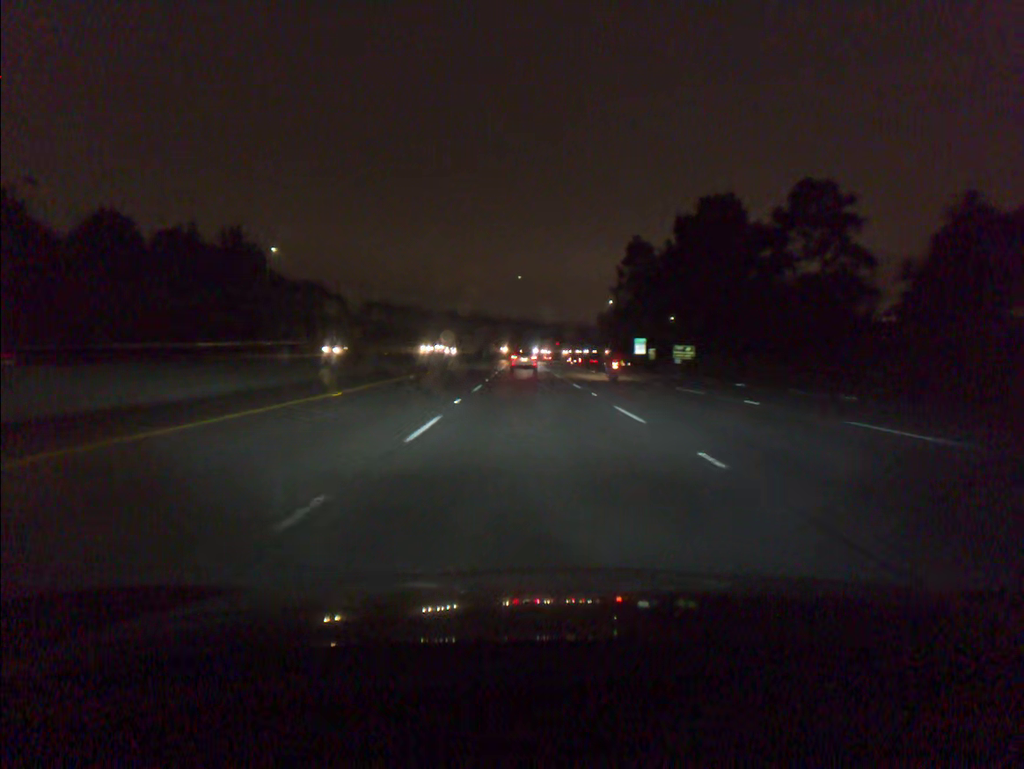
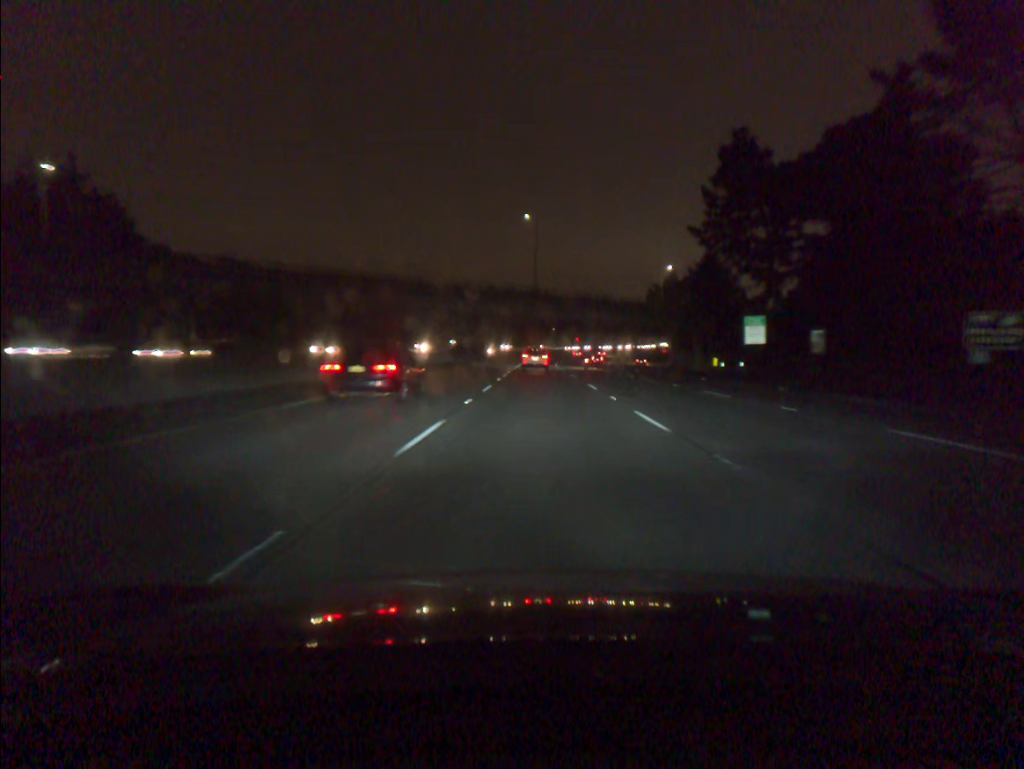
(-1.4, +74.2) m; -1°
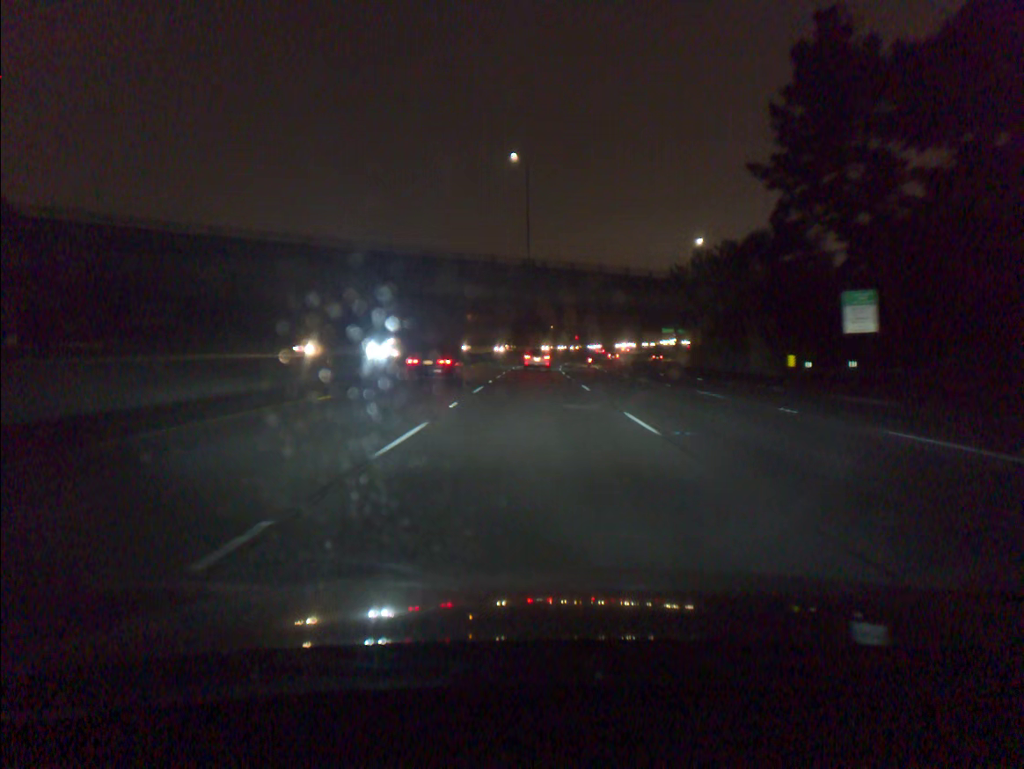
(+0.1, +29.7) m; 0°
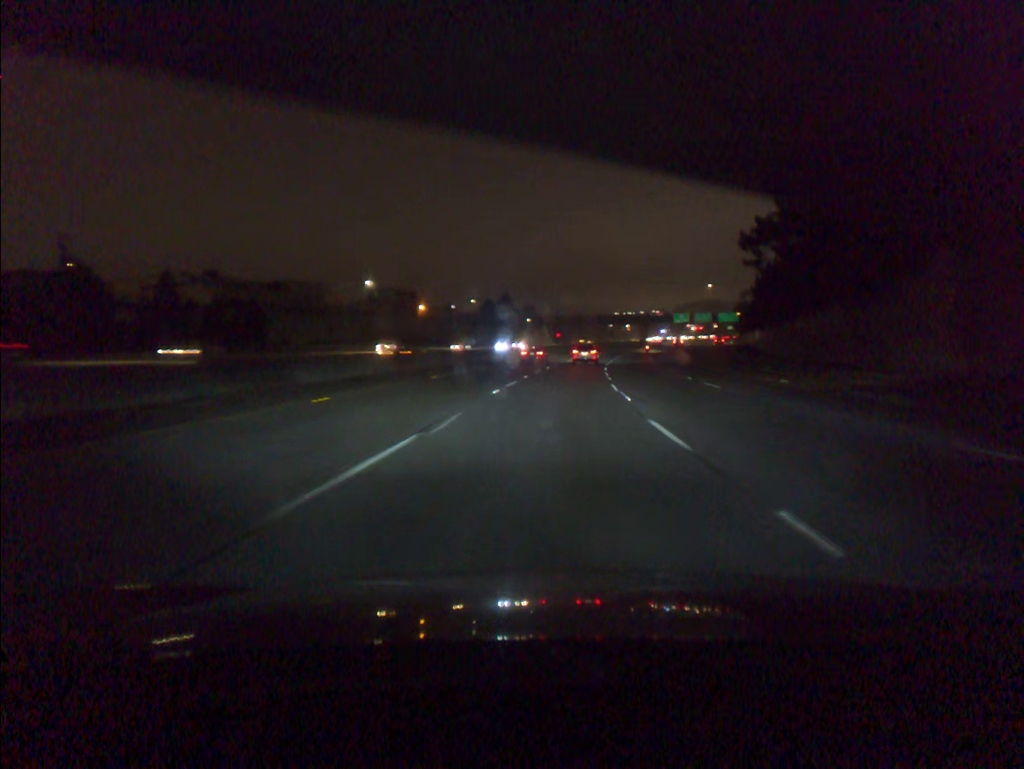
(+0.2, +74.8) m; +2°
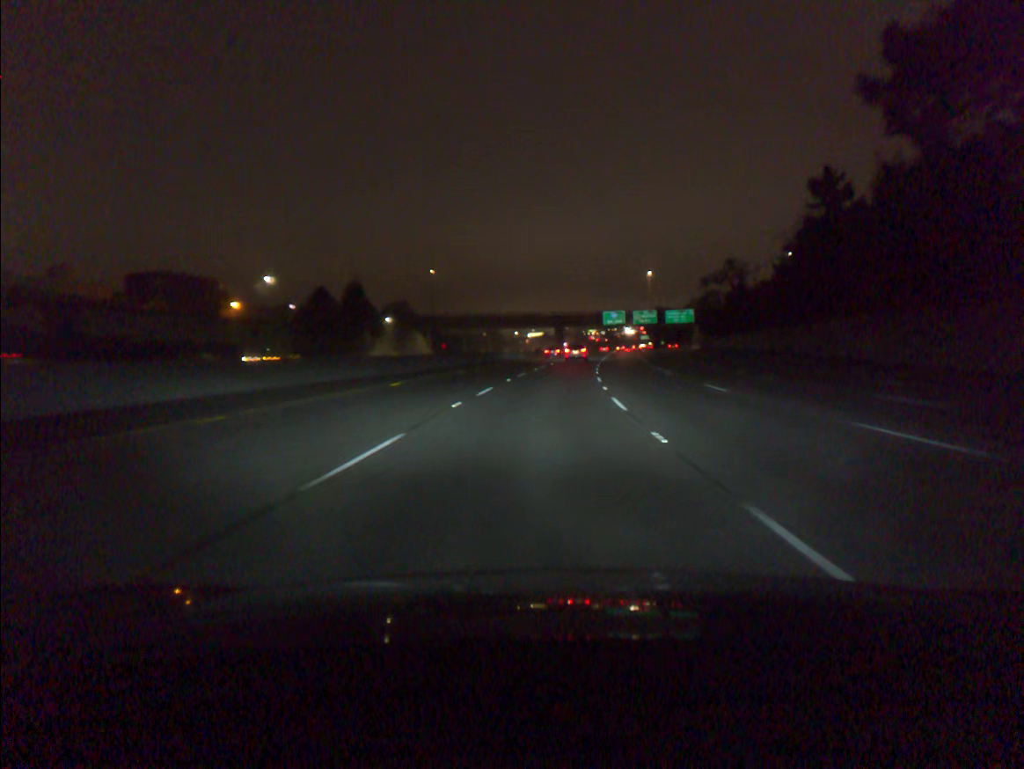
(+5.5, +76.7) m; +8°
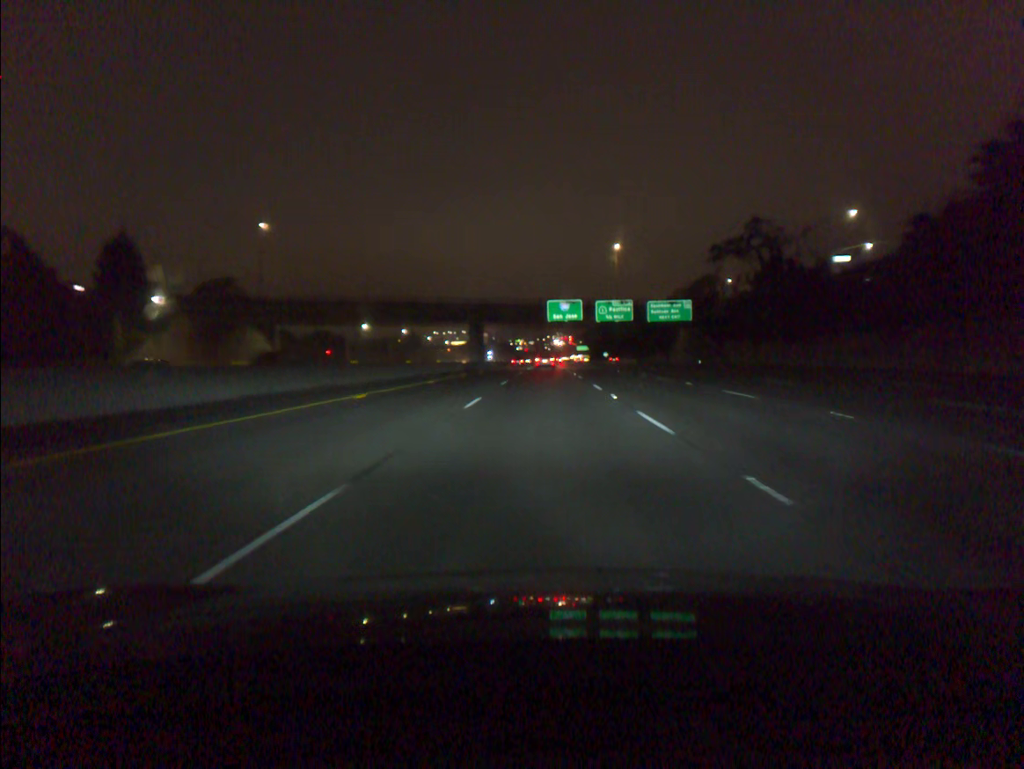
(+2.8, +62.8) m; +5°
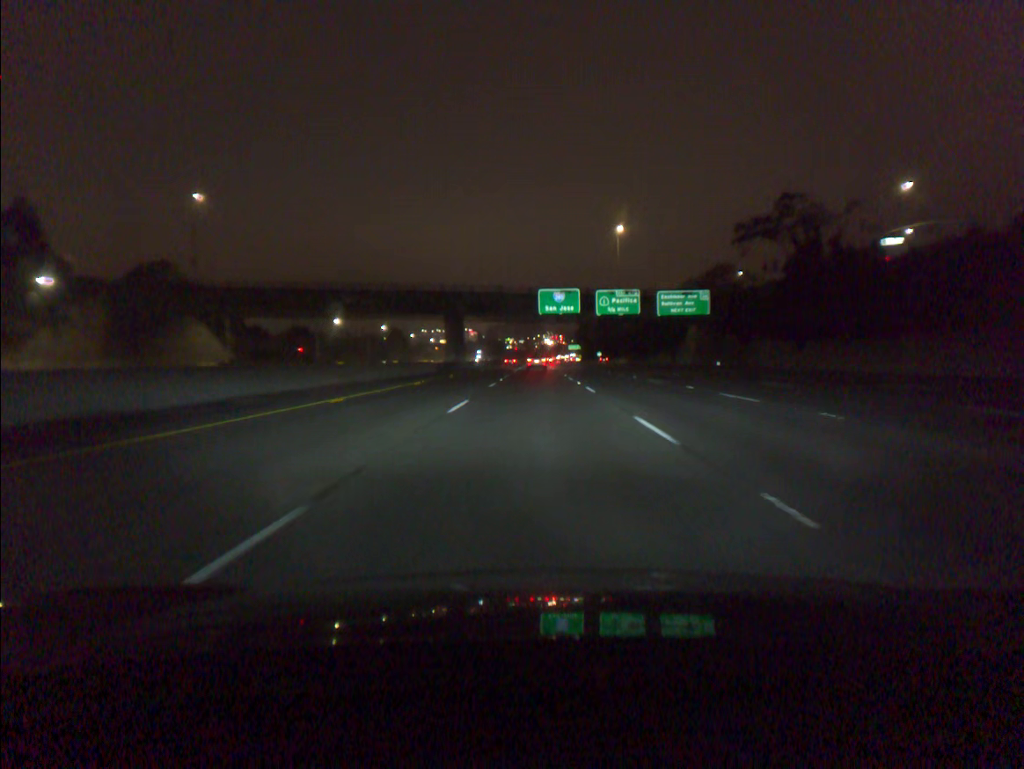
(+0.1, +15.8) m; +1°
